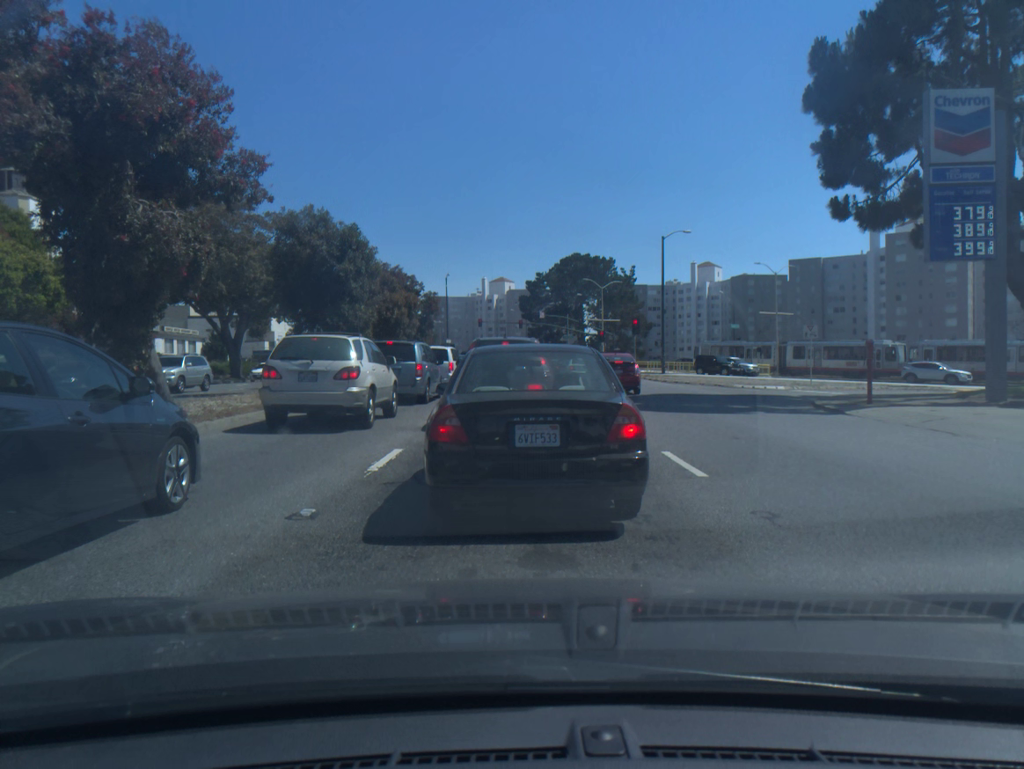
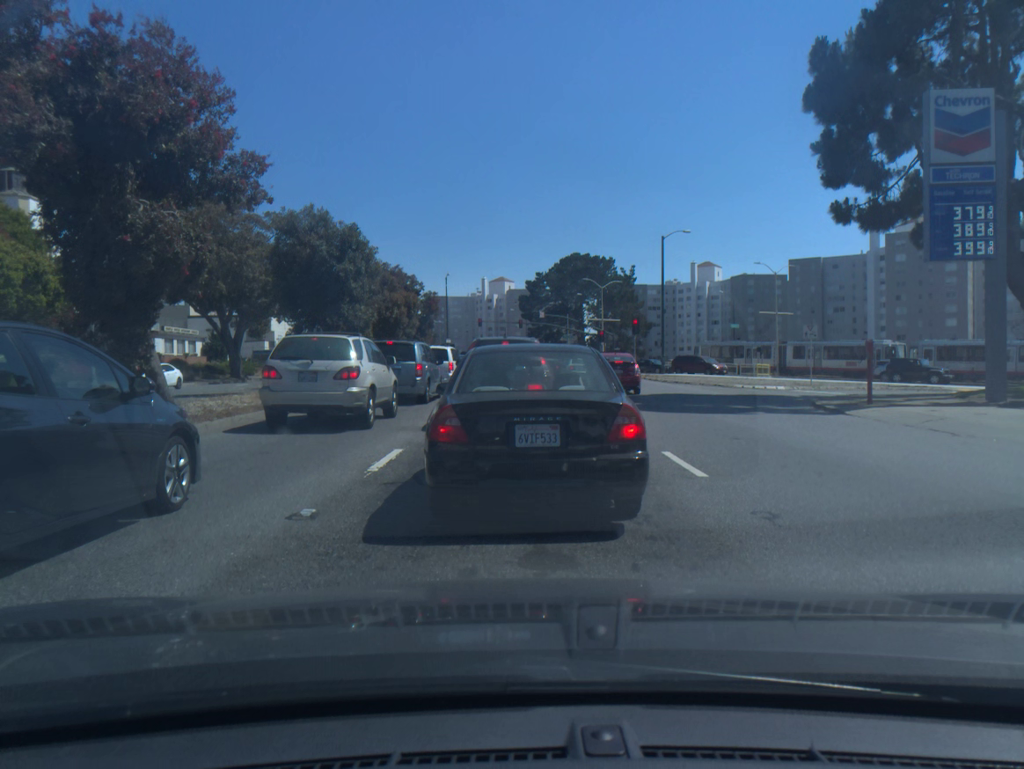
(0.0, 0.0) m; 0°
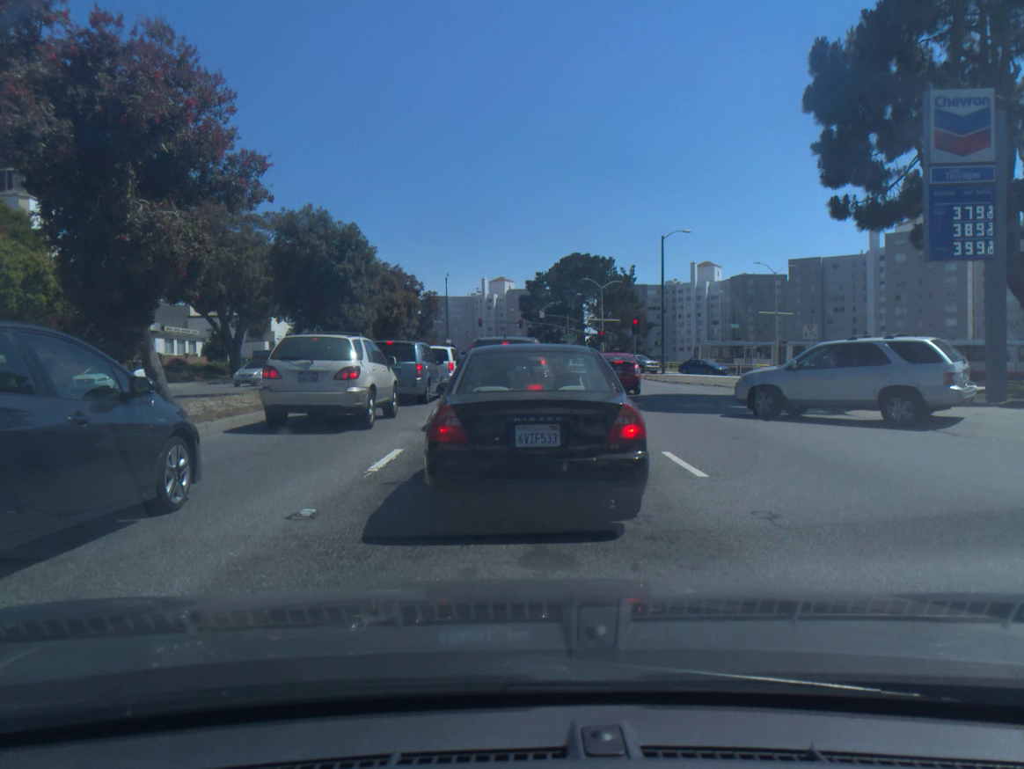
(0.0, 0.0) m; 0°
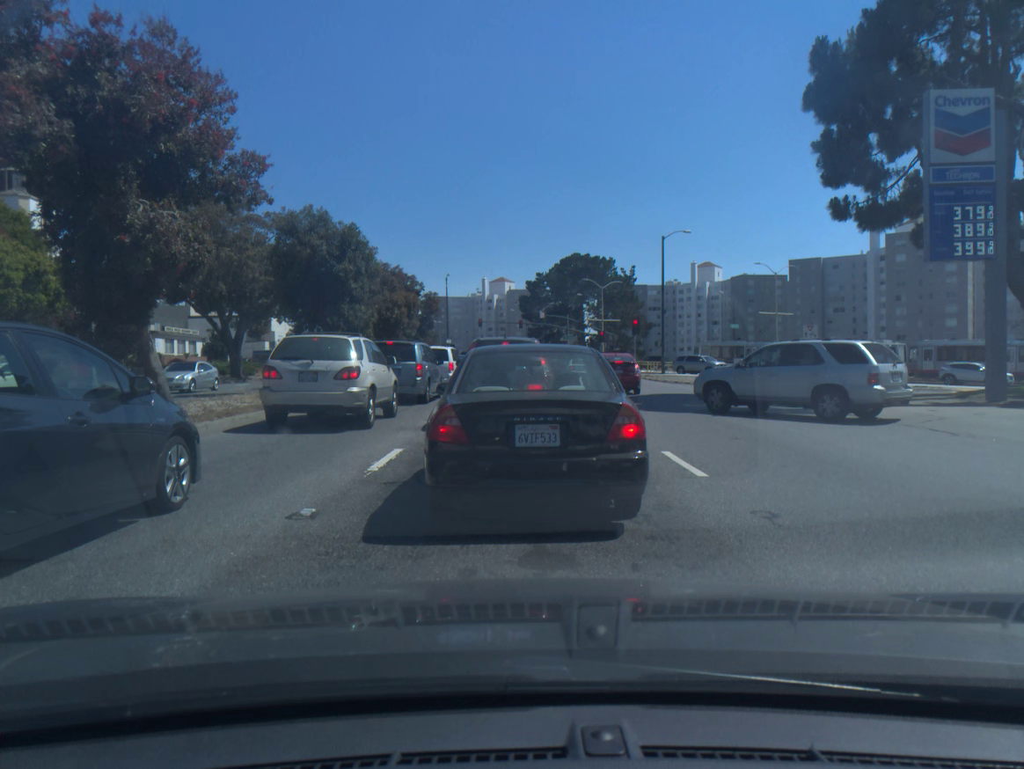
(0.0, 0.0) m; 0°
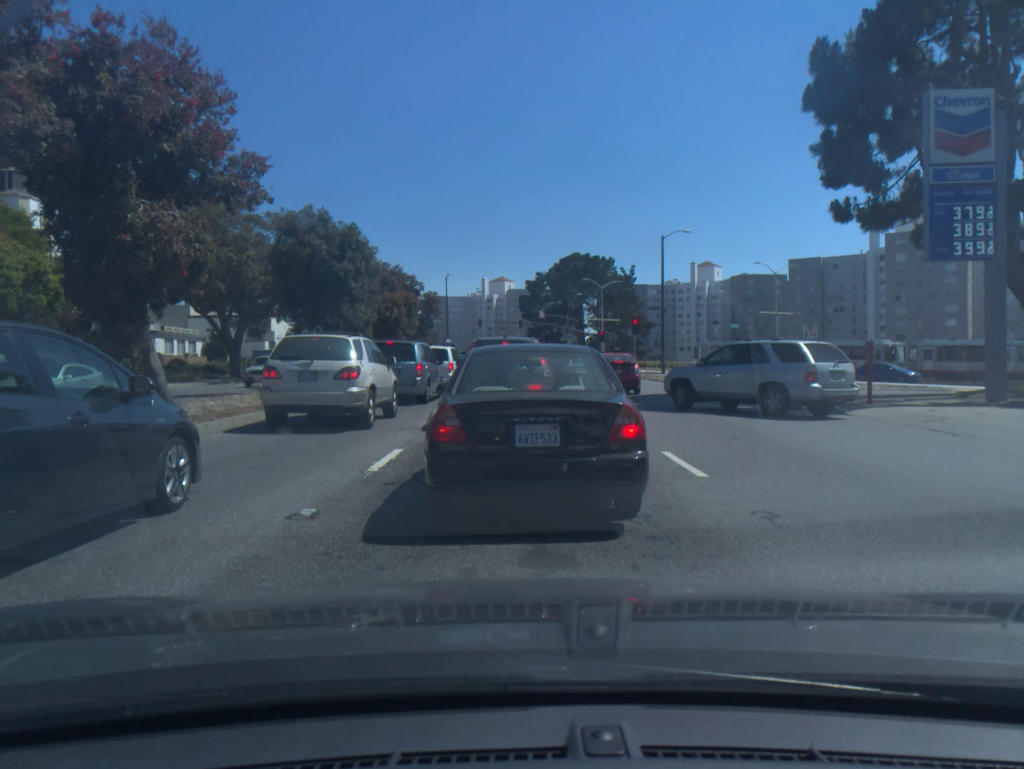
(0.0, 0.0) m; 0°
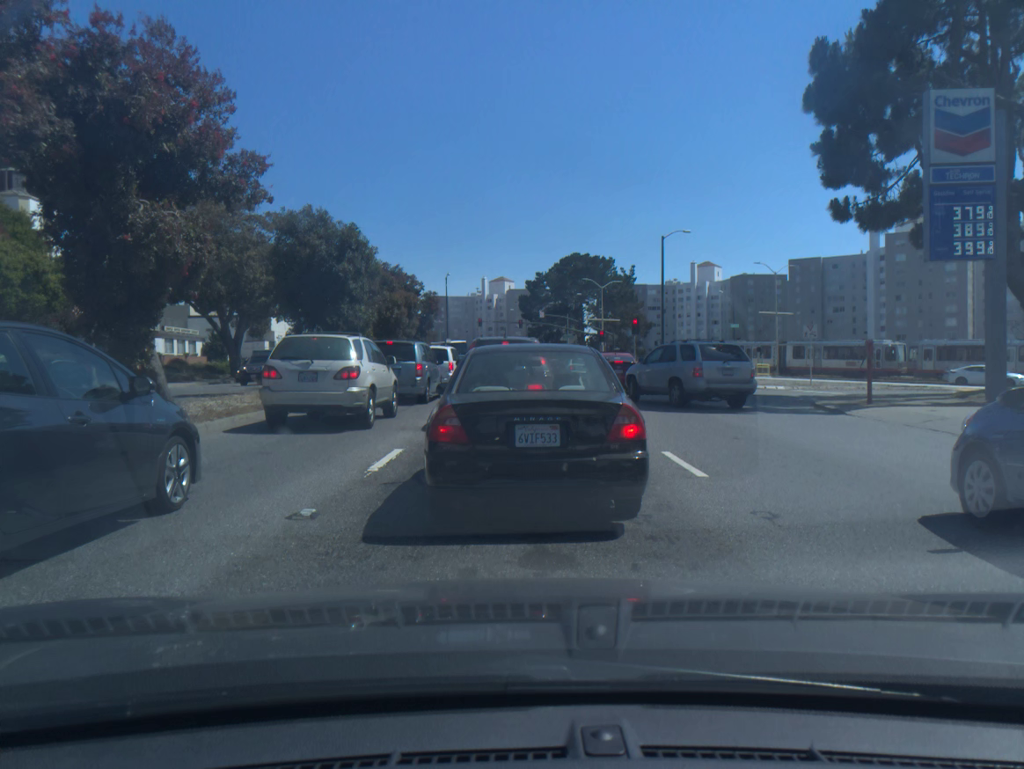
(0.0, 0.0) m; 0°
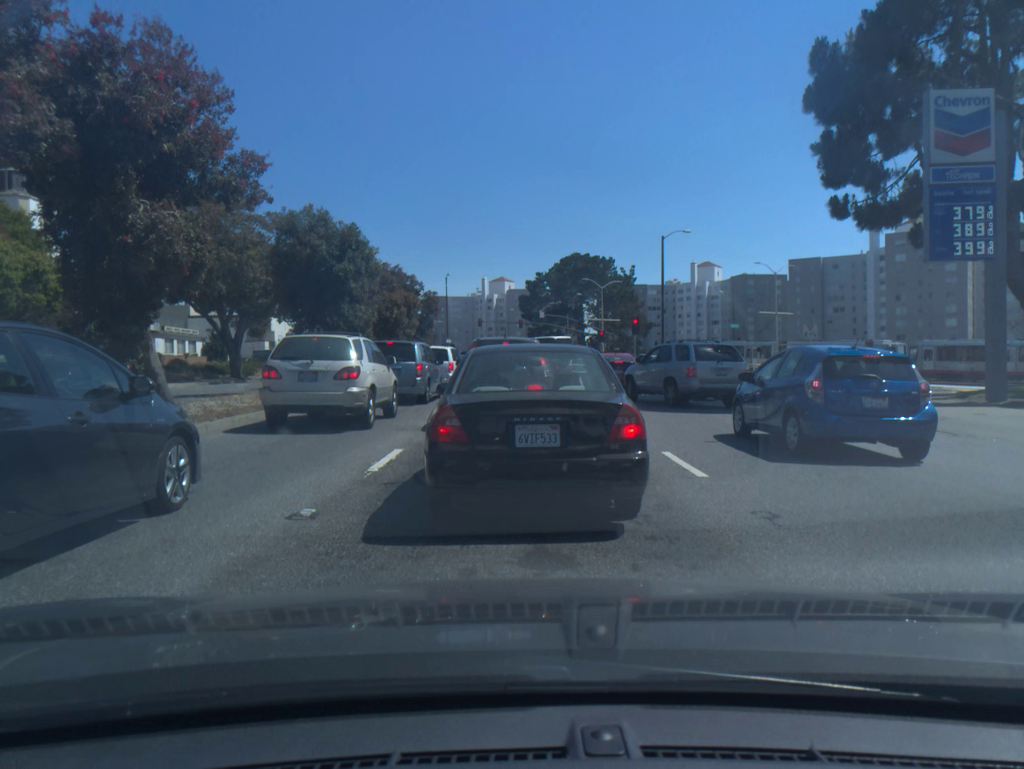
(0.0, 0.0) m; 0°
